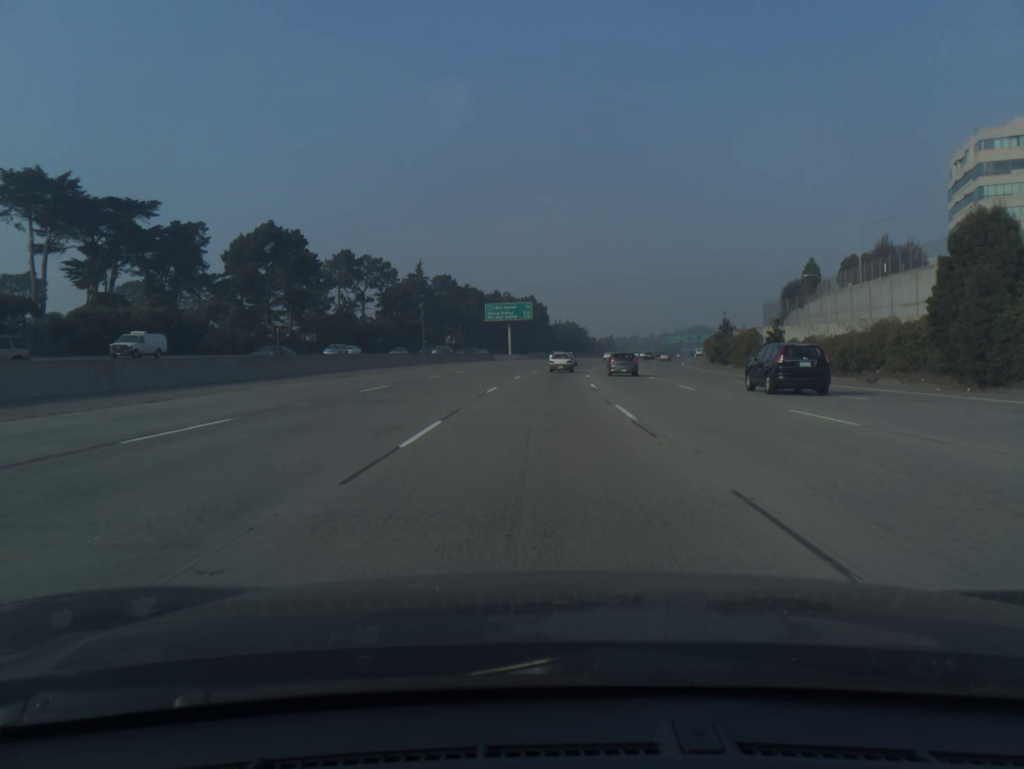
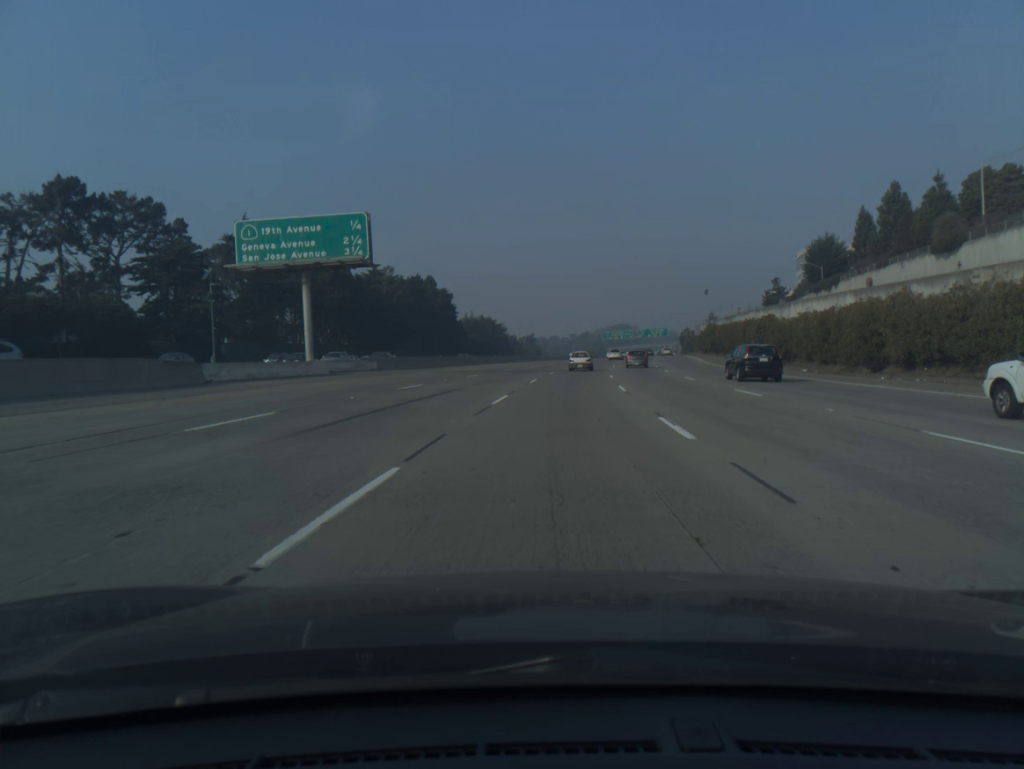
(+2.9, +76.8) m; +6°
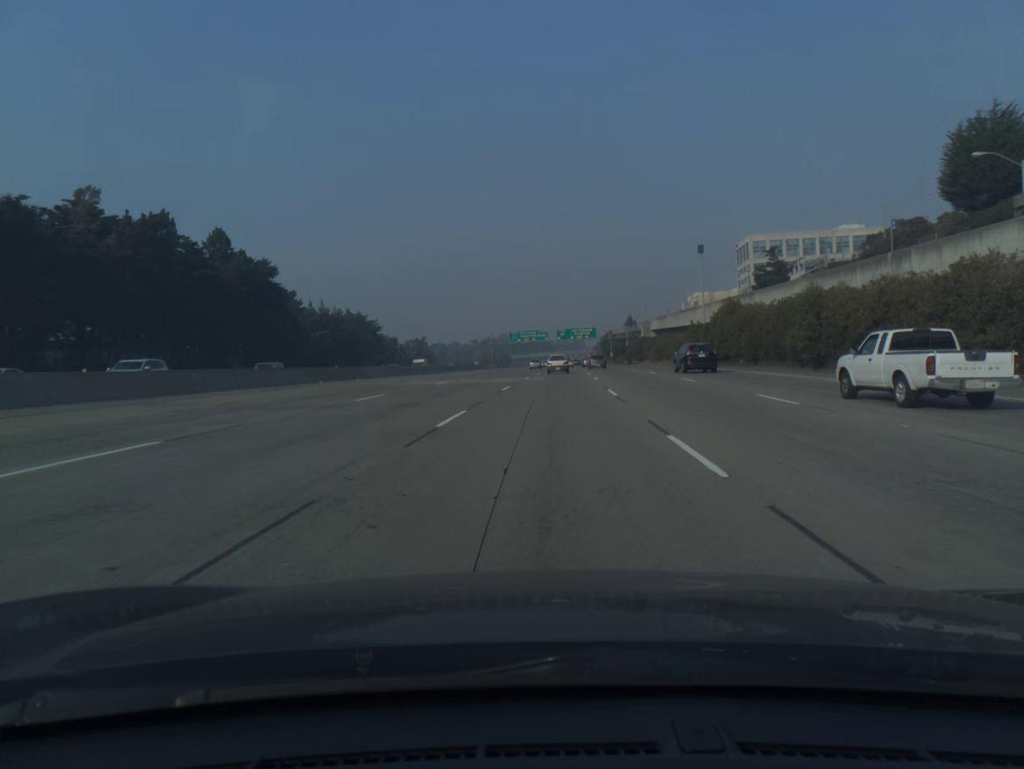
(+5.2, +76.4) m; +7°
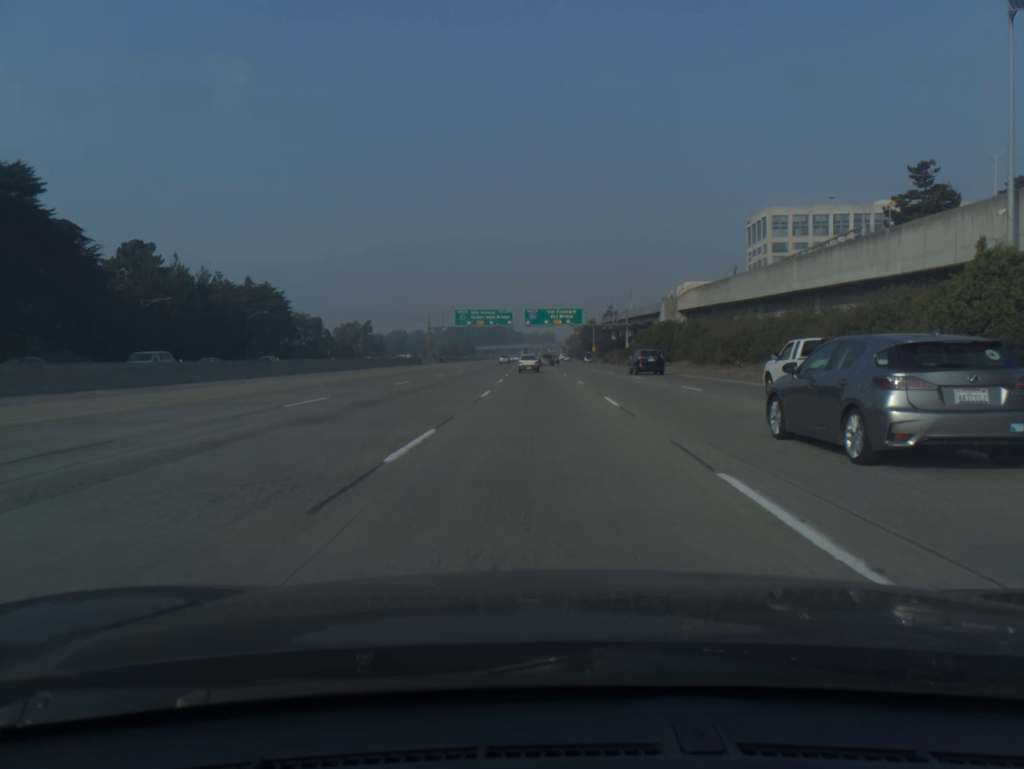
(+1.6, +61.7) m; +2°
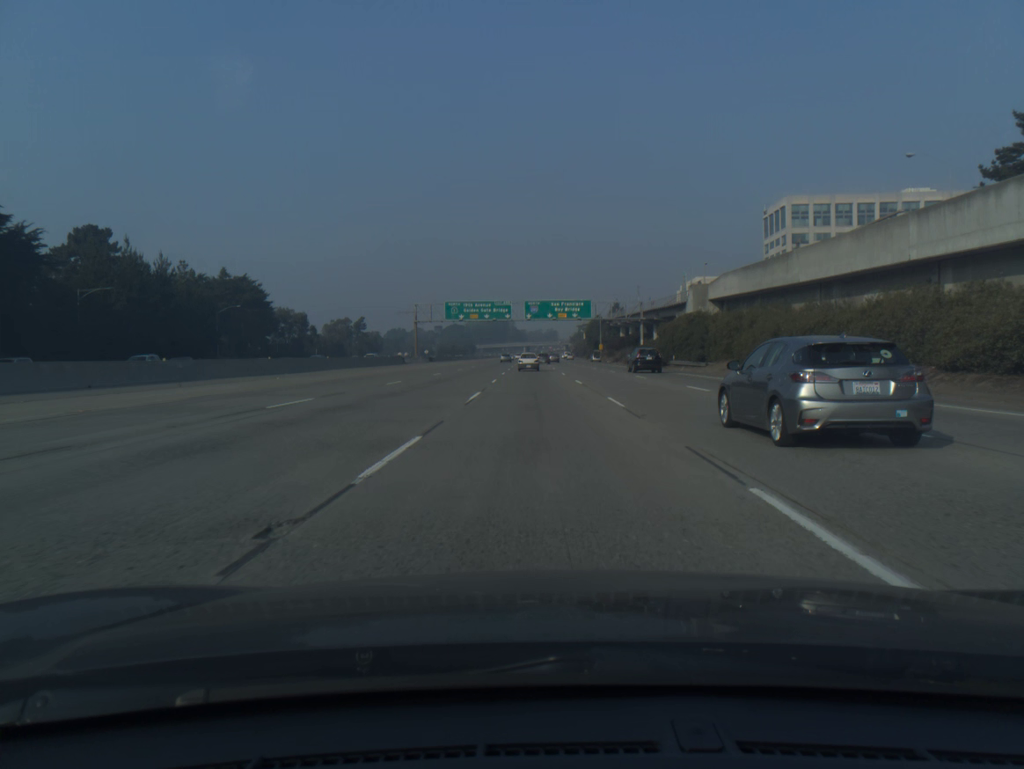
(0.0, +15.5) m; 0°
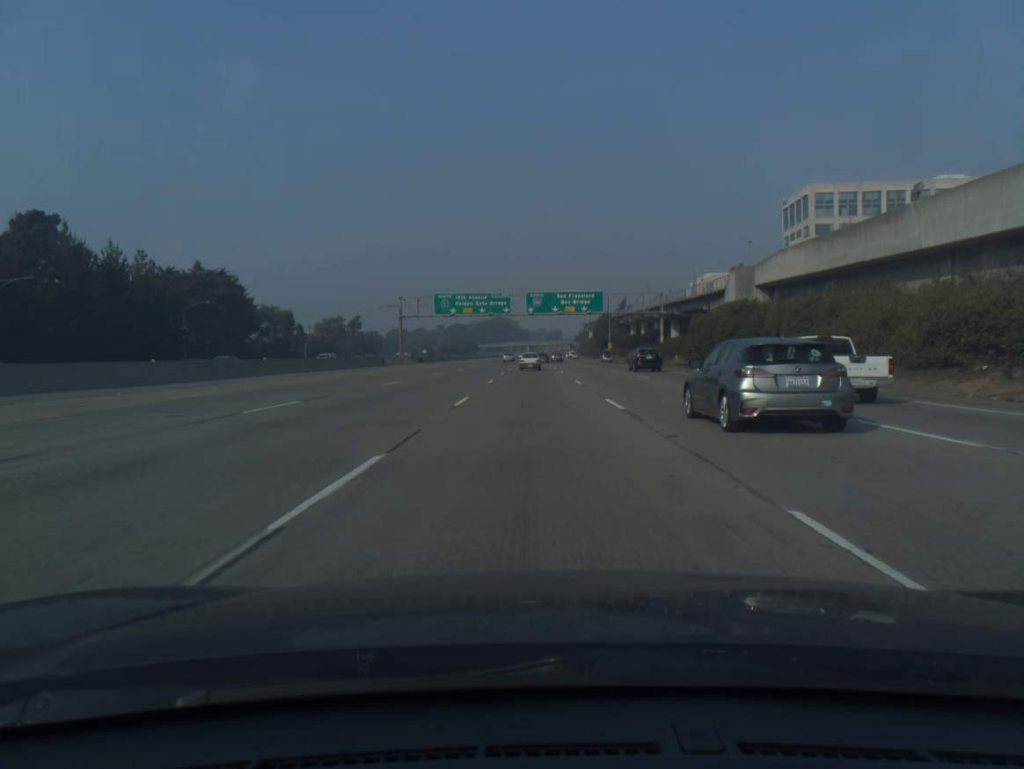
(0.0, +15.6) m; 0°
